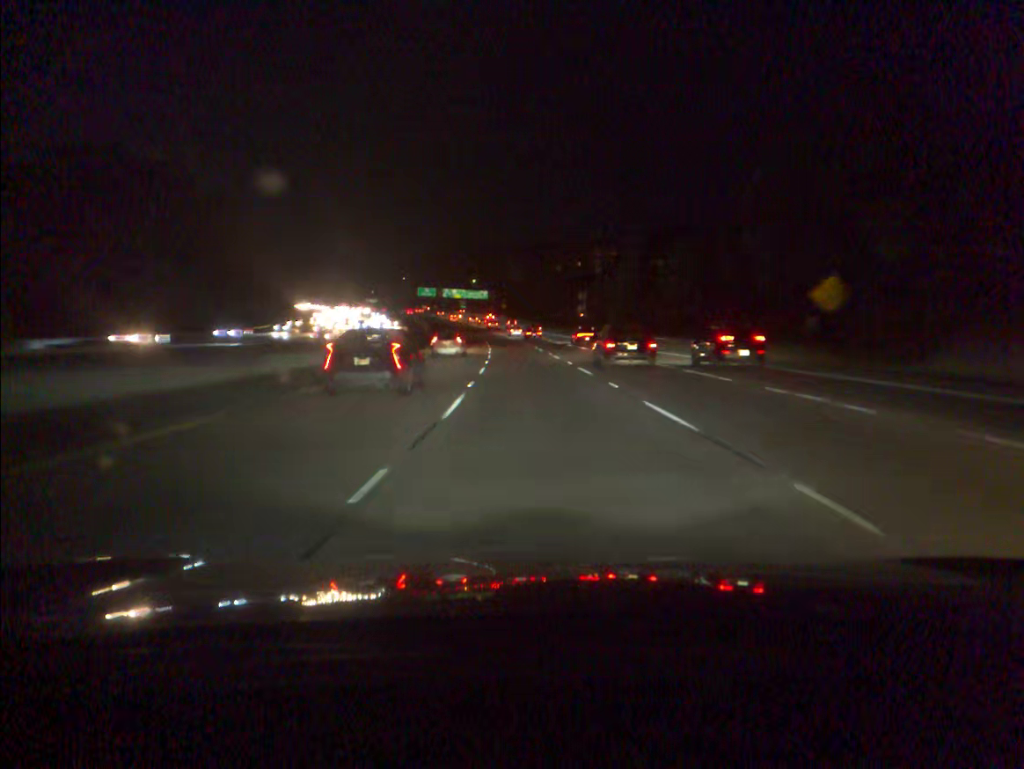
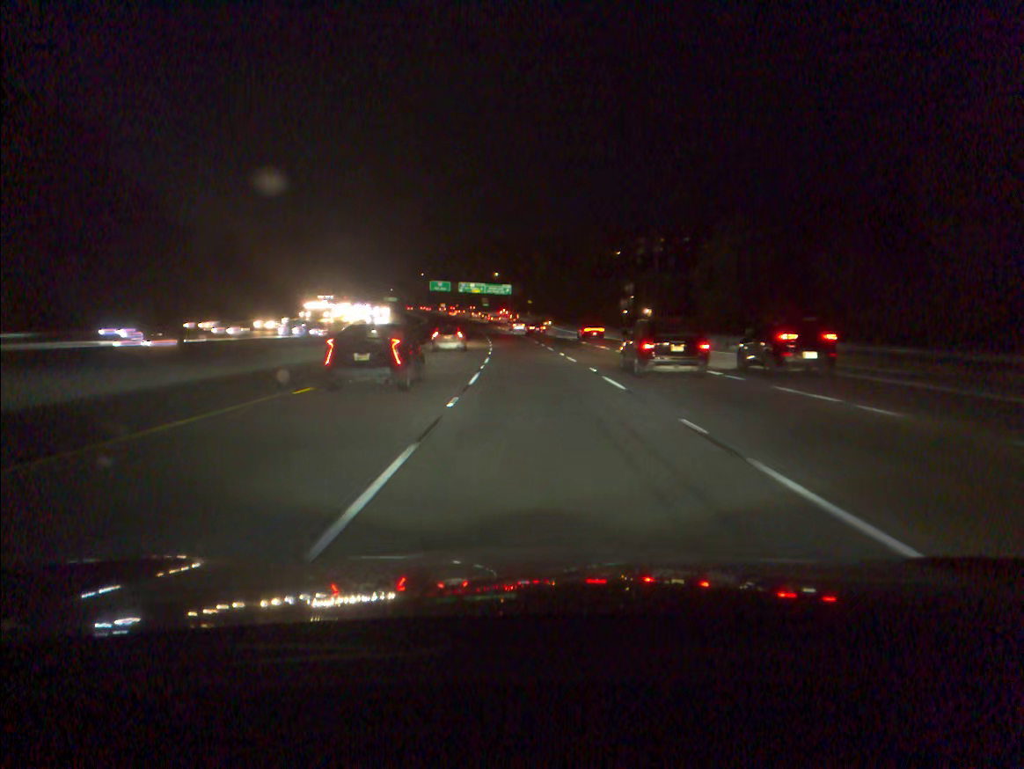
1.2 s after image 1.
(-0.6, +36.4) m; -2°
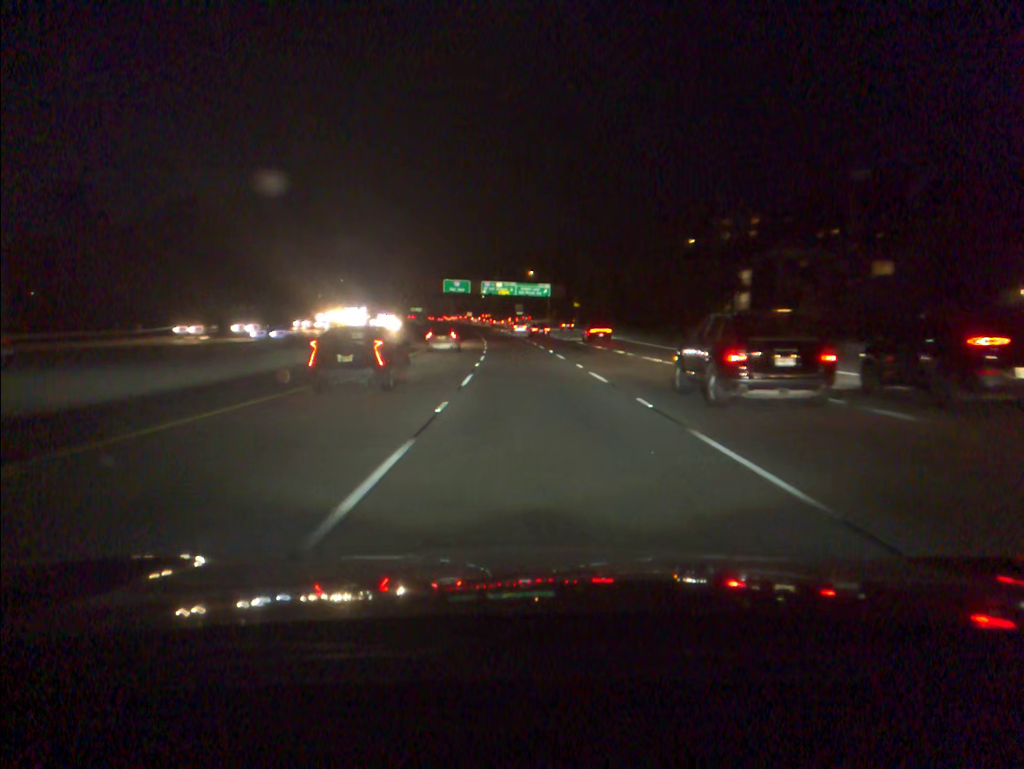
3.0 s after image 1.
(-1.3, +54.2) m; -3°
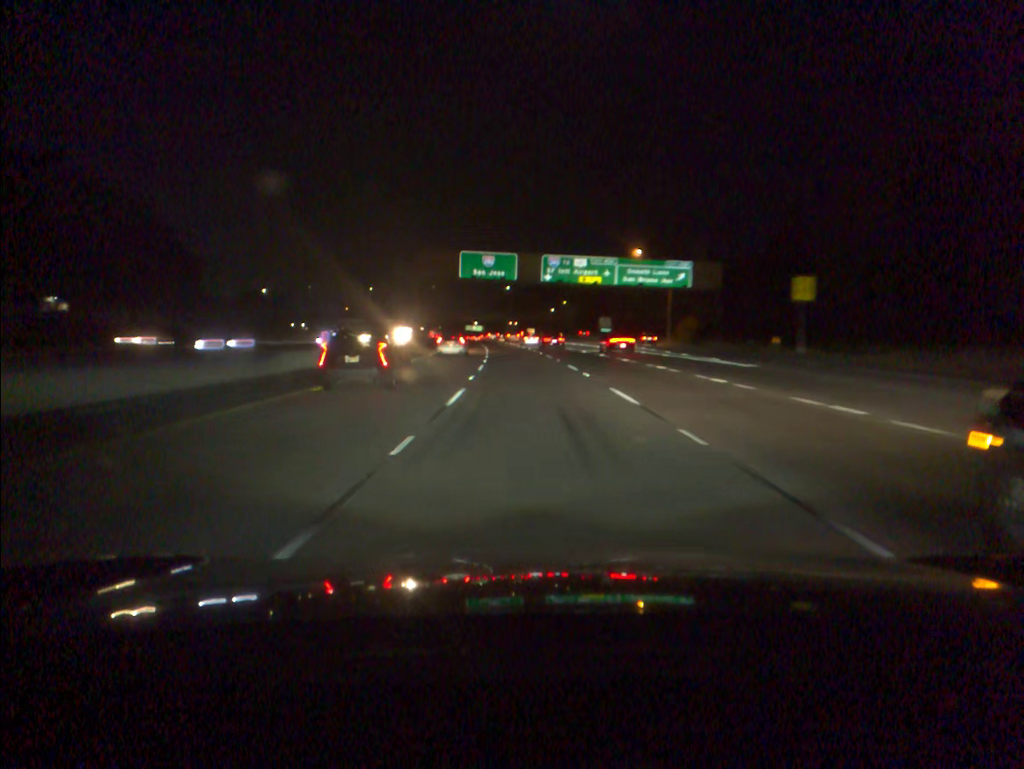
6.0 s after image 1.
(-4.2, +90.2) m; -5°
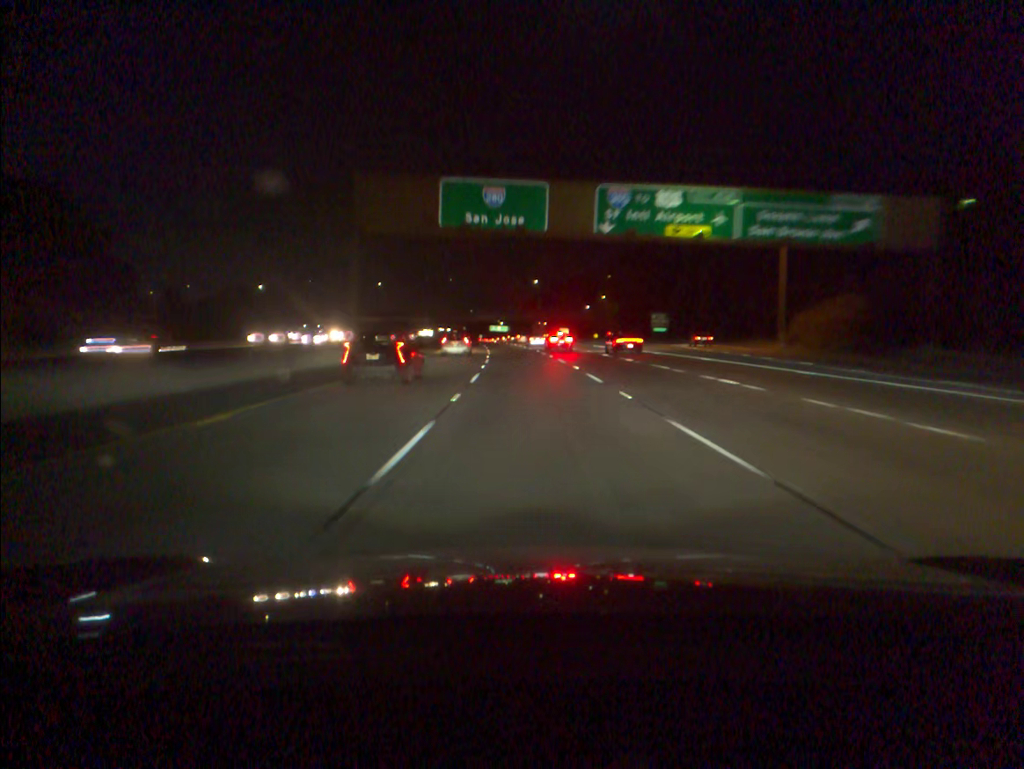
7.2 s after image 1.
(-0.6, +36.1) m; -2°
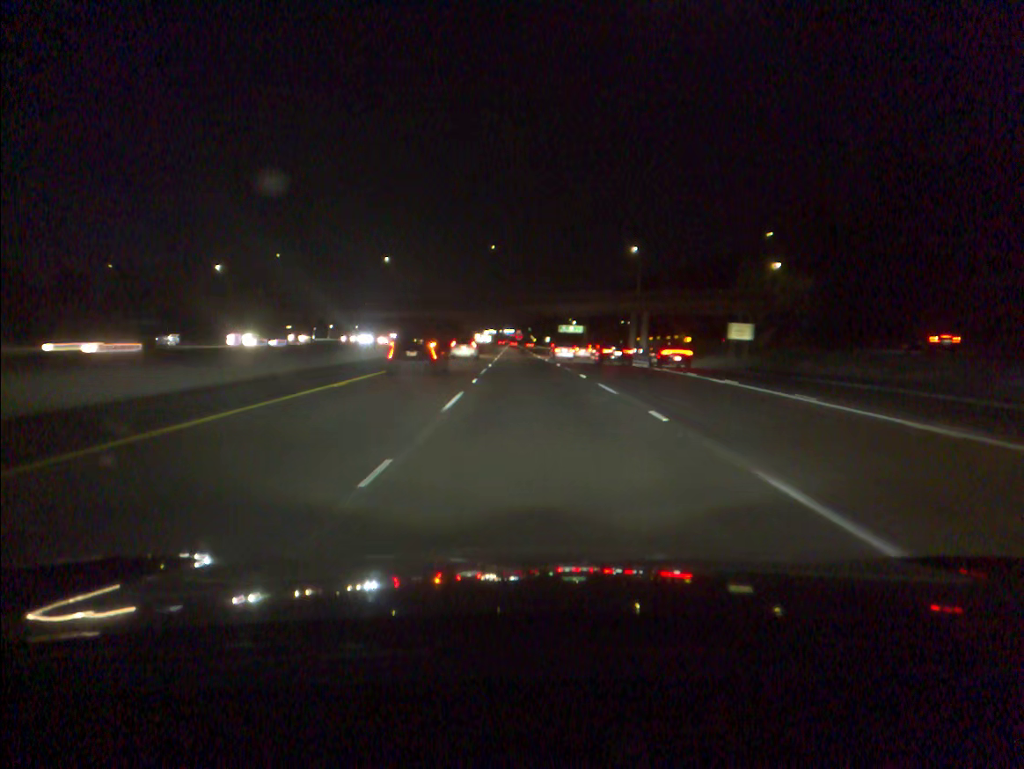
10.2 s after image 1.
(-3.9, +90.7) m; -5°
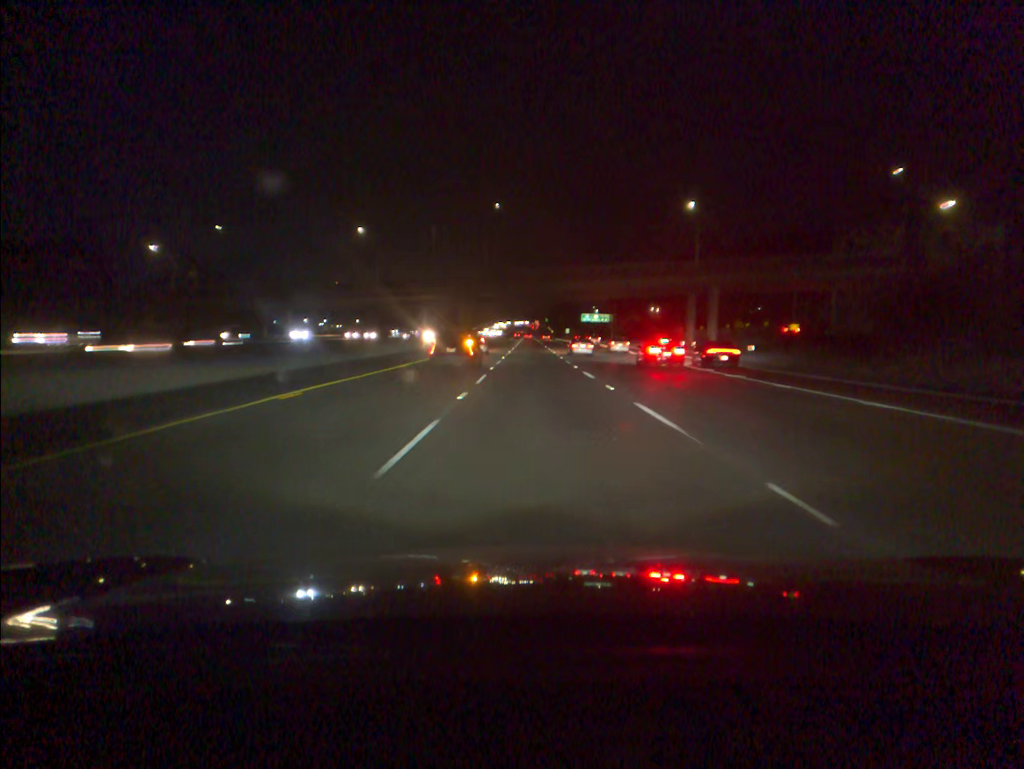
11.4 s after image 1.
(-0.4, +36.6) m; -1°
